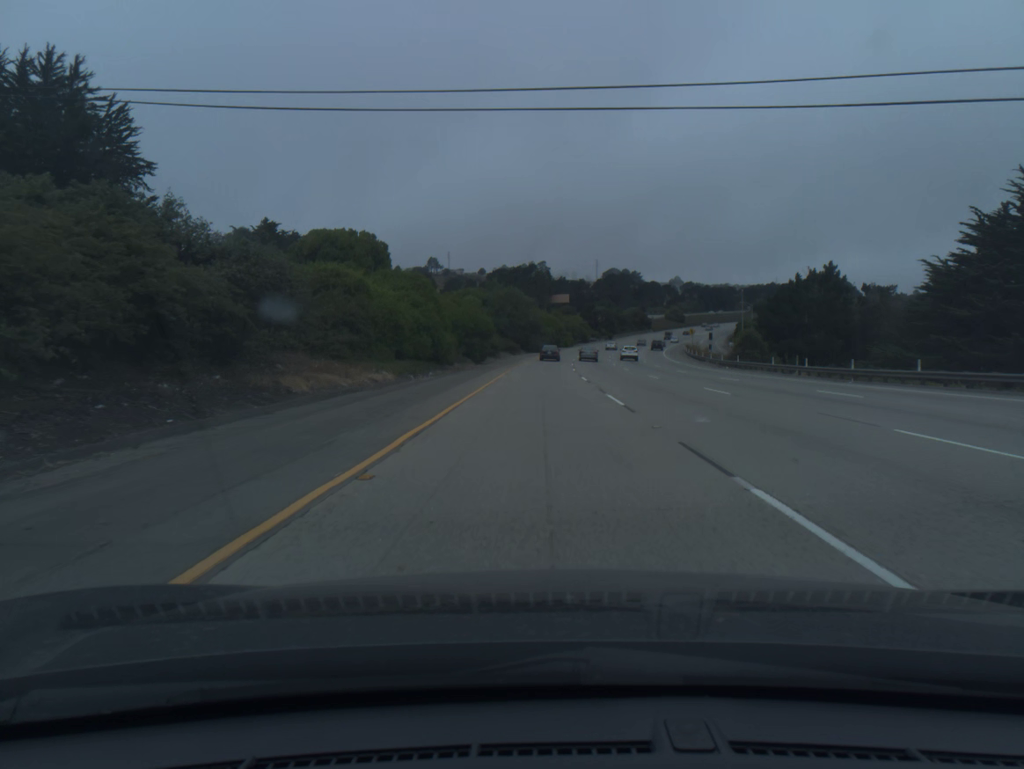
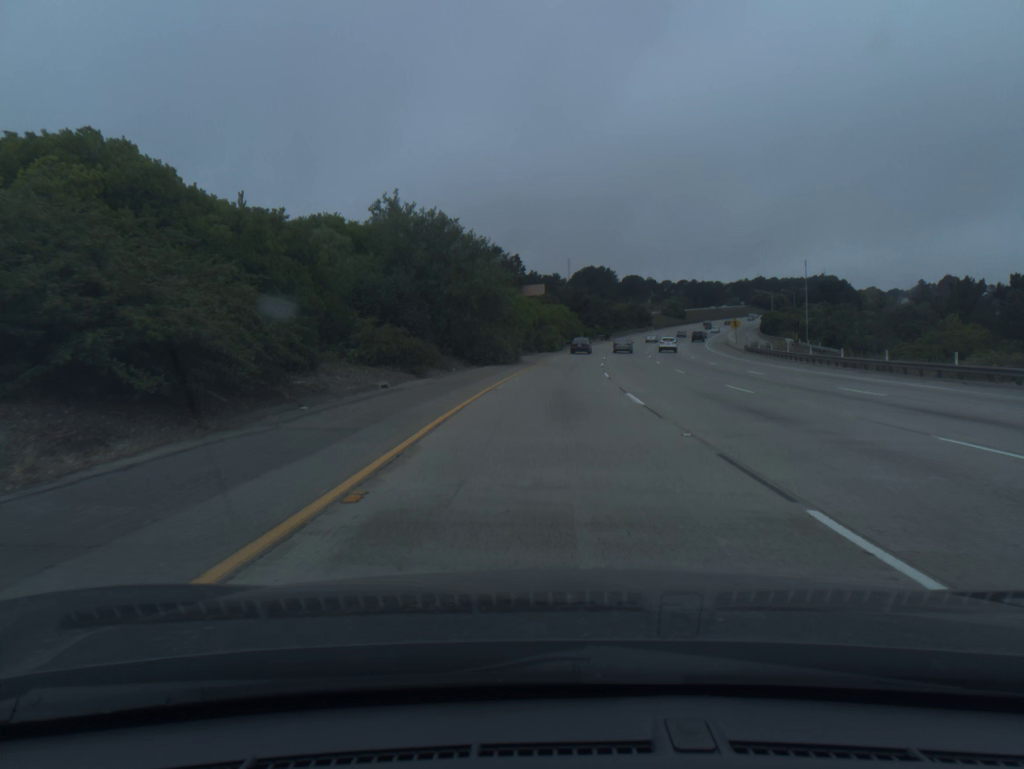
(+0.5, +59.6) m; +2°
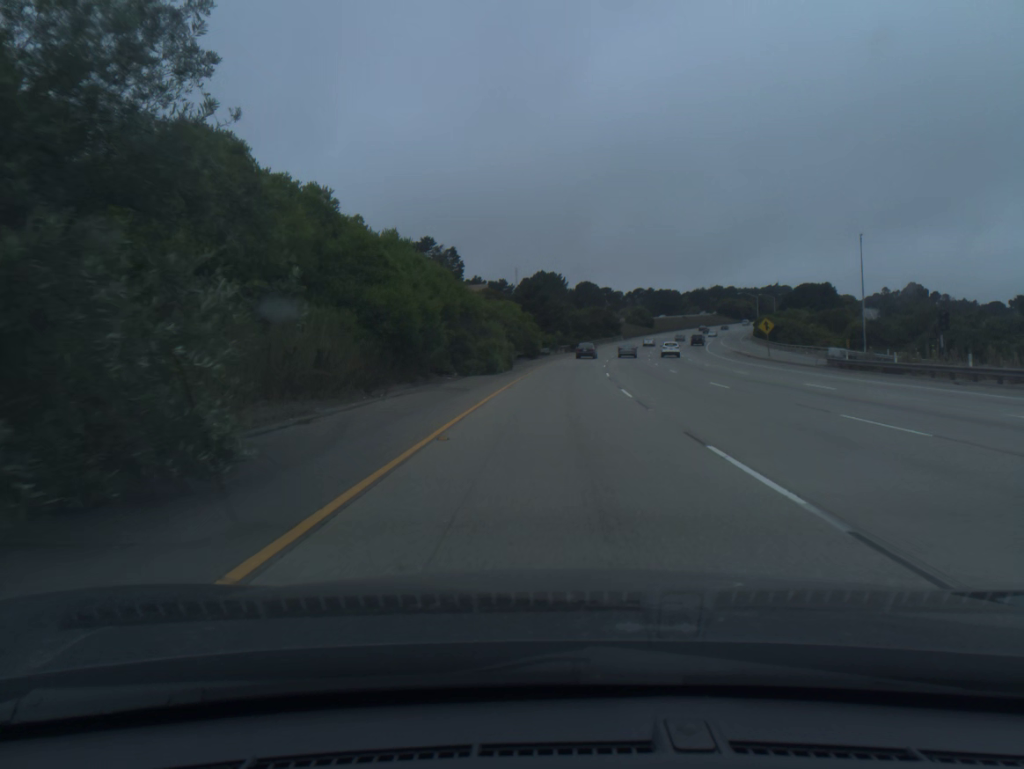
(+1.2, +39.6) m; +4°
